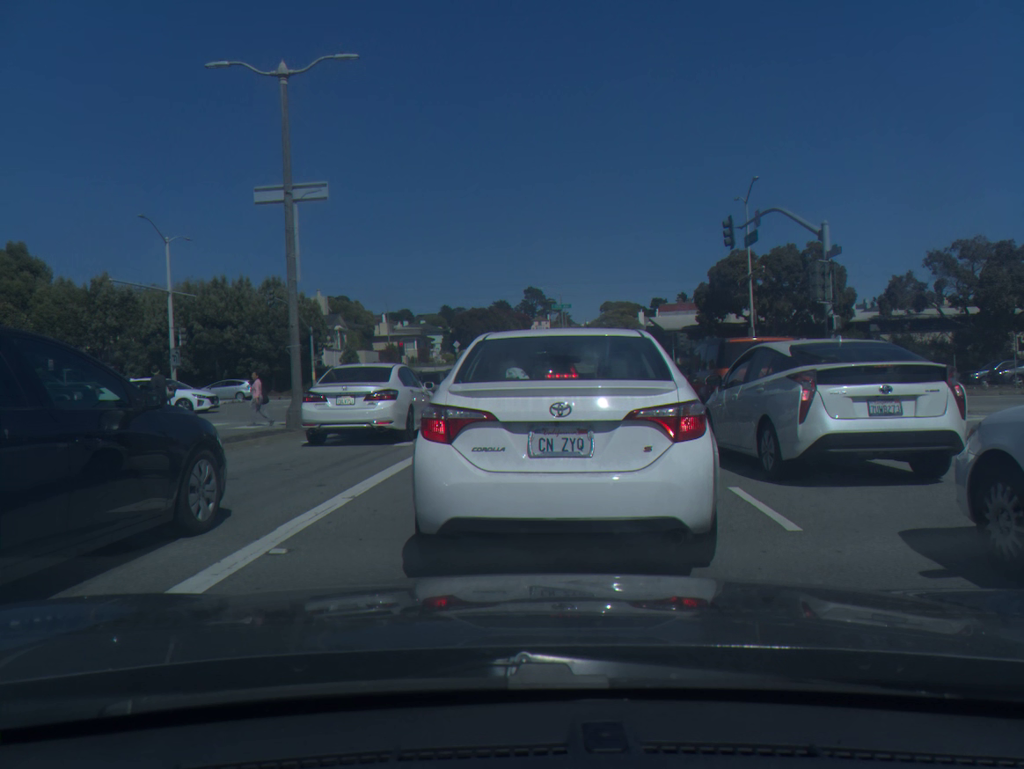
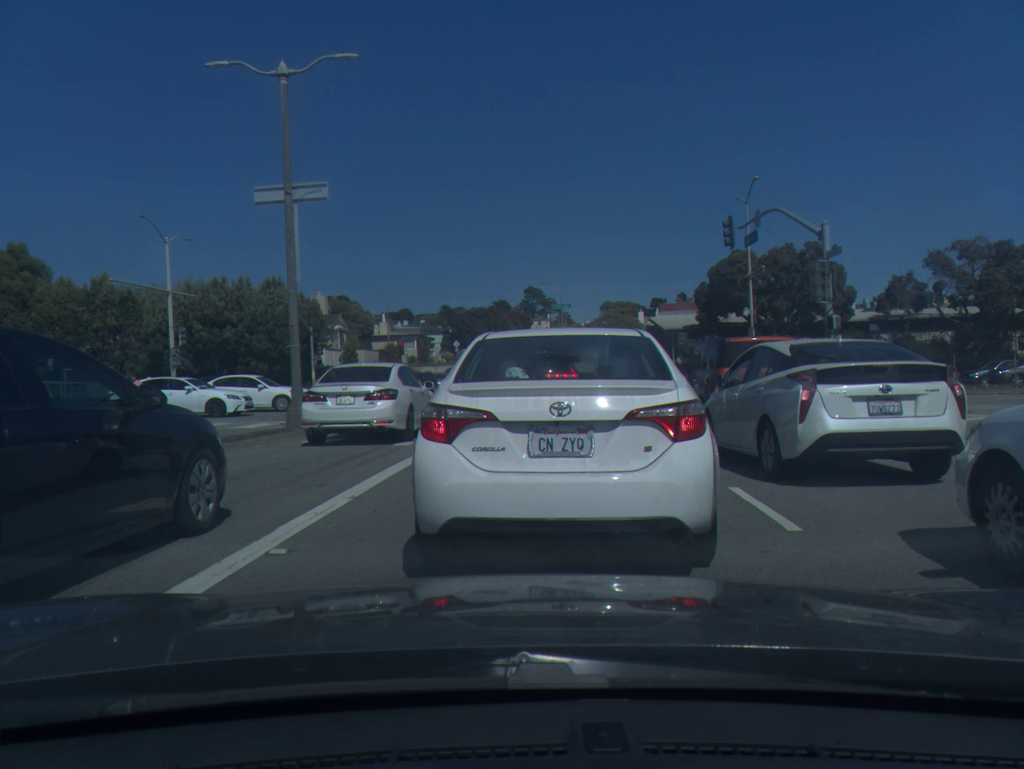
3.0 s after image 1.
(0.0, 0.0) m; 0°
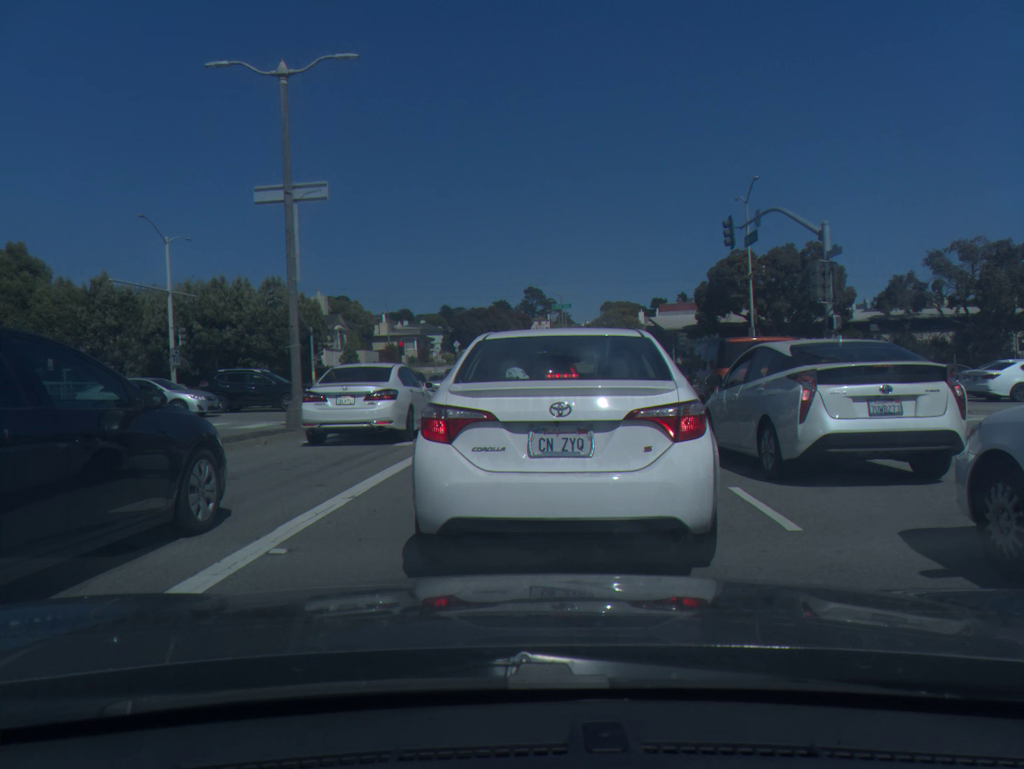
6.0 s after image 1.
(0.0, 0.0) m; 0°
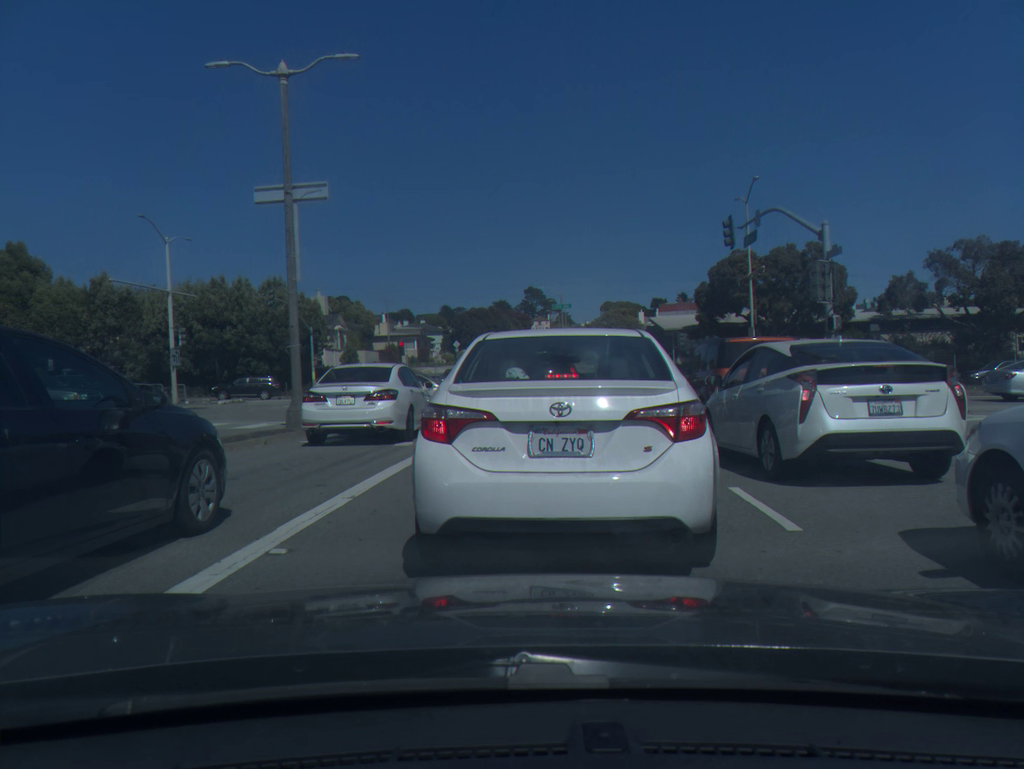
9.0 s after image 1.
(0.0, 0.0) m; 0°
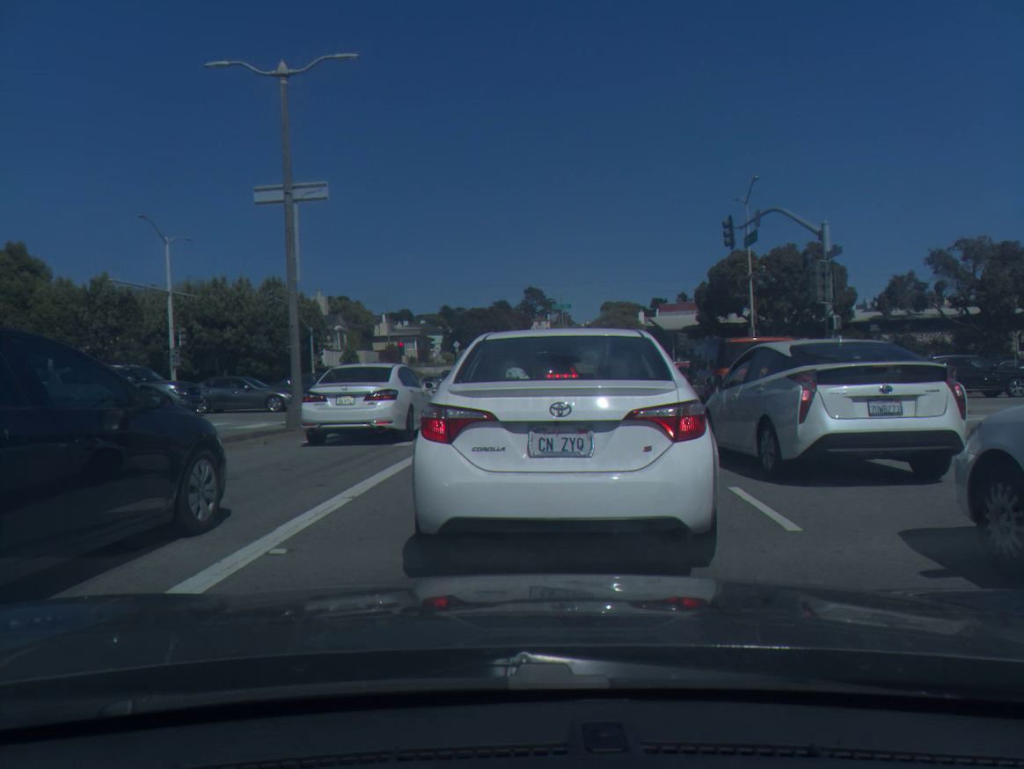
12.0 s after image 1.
(0.0, 0.0) m; 0°
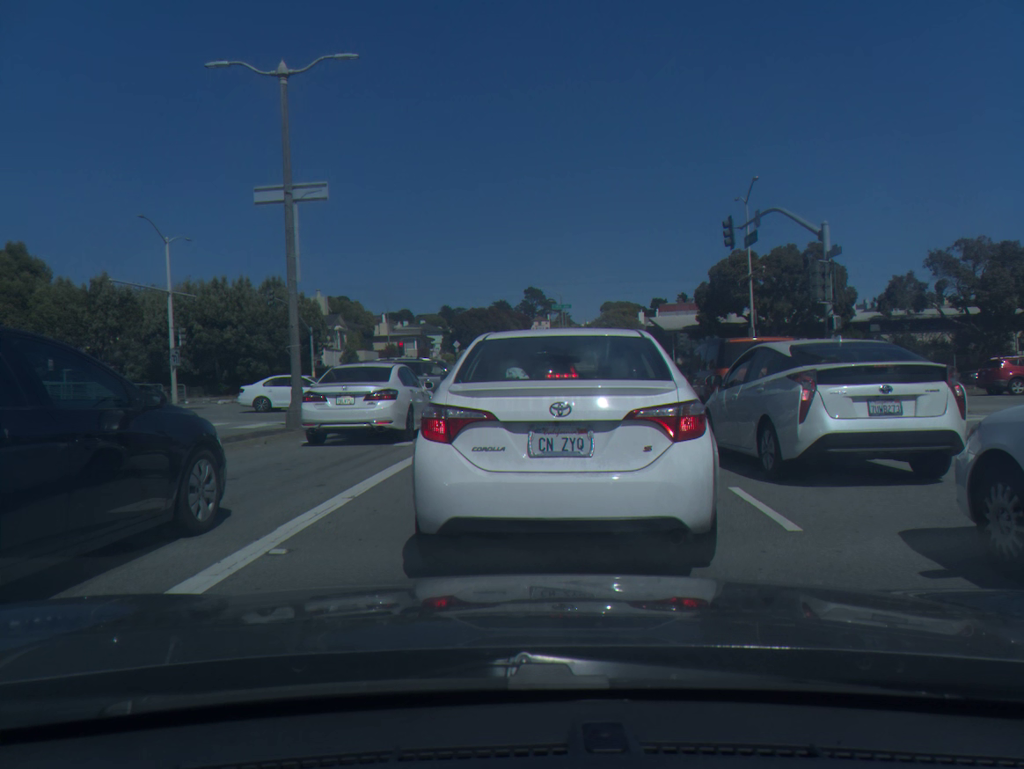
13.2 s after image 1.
(0.0, 0.0) m; 0°
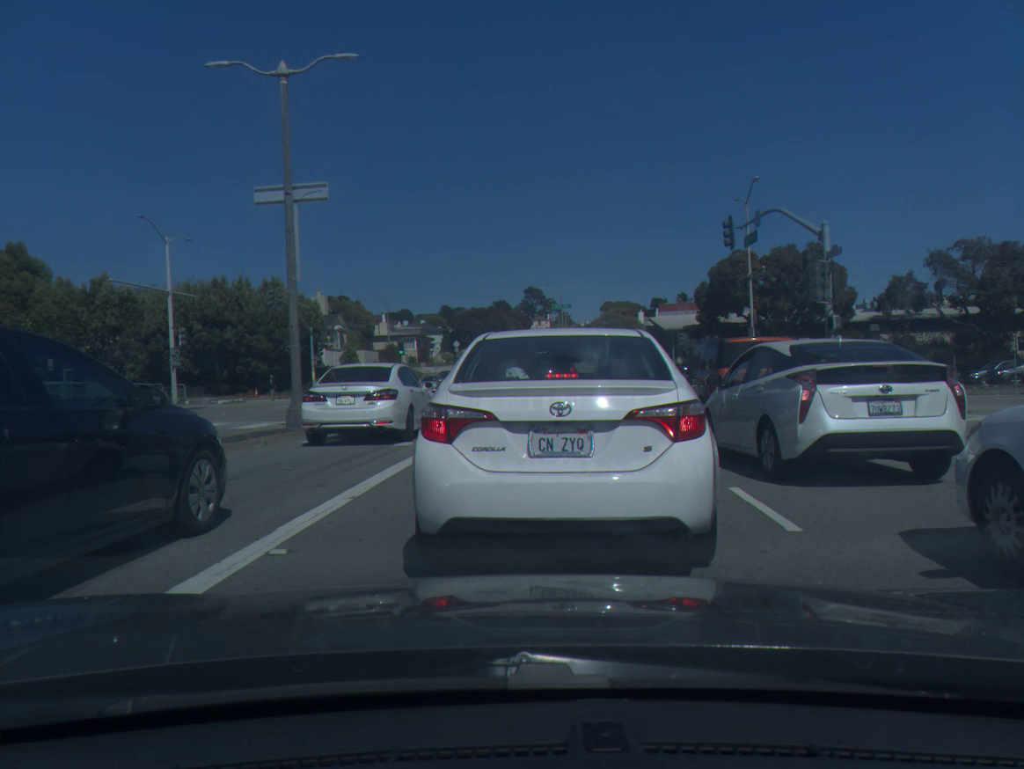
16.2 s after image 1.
(0.0, 0.0) m; +1°
